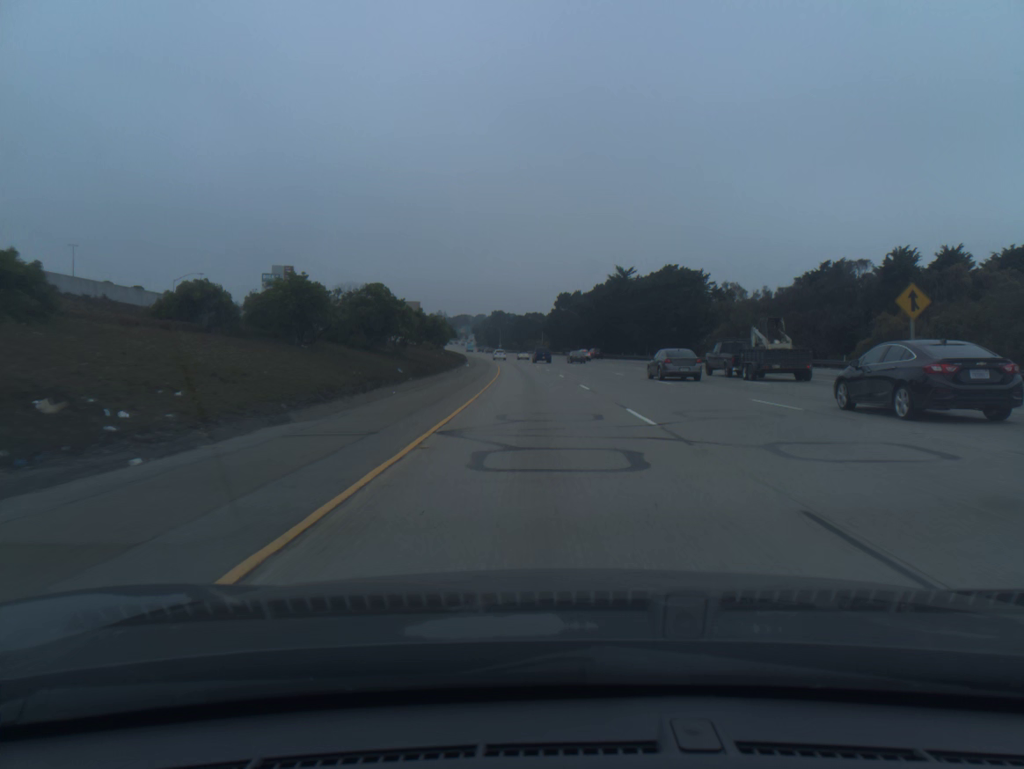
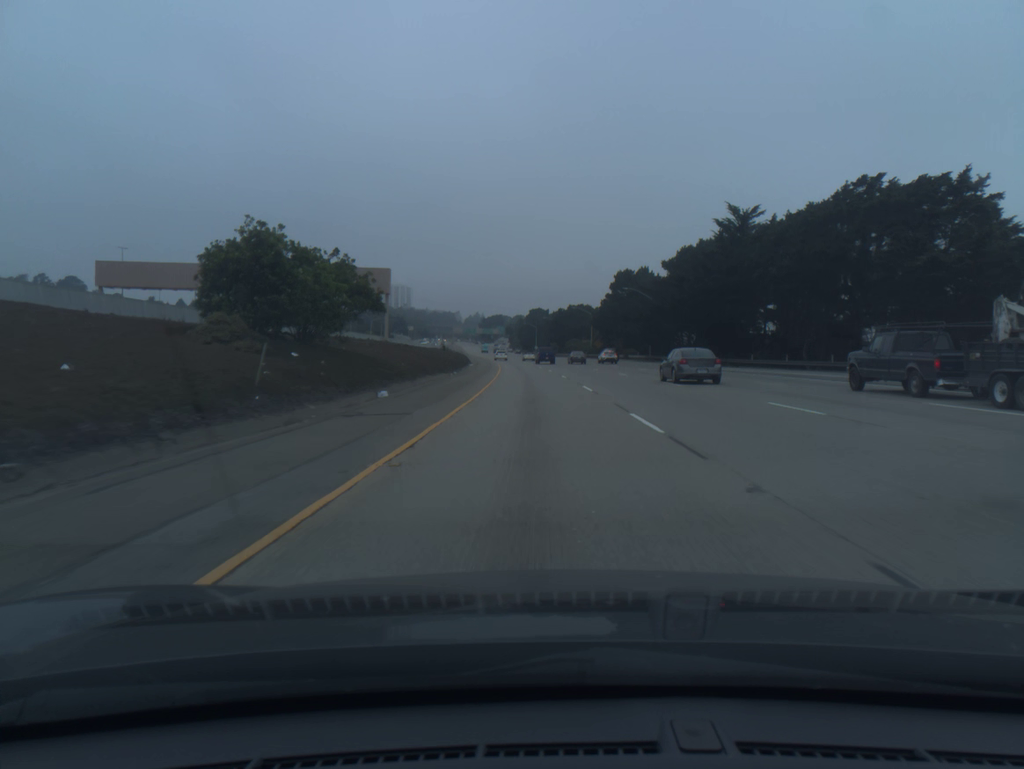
(-1.5, +59.8) m; -3°
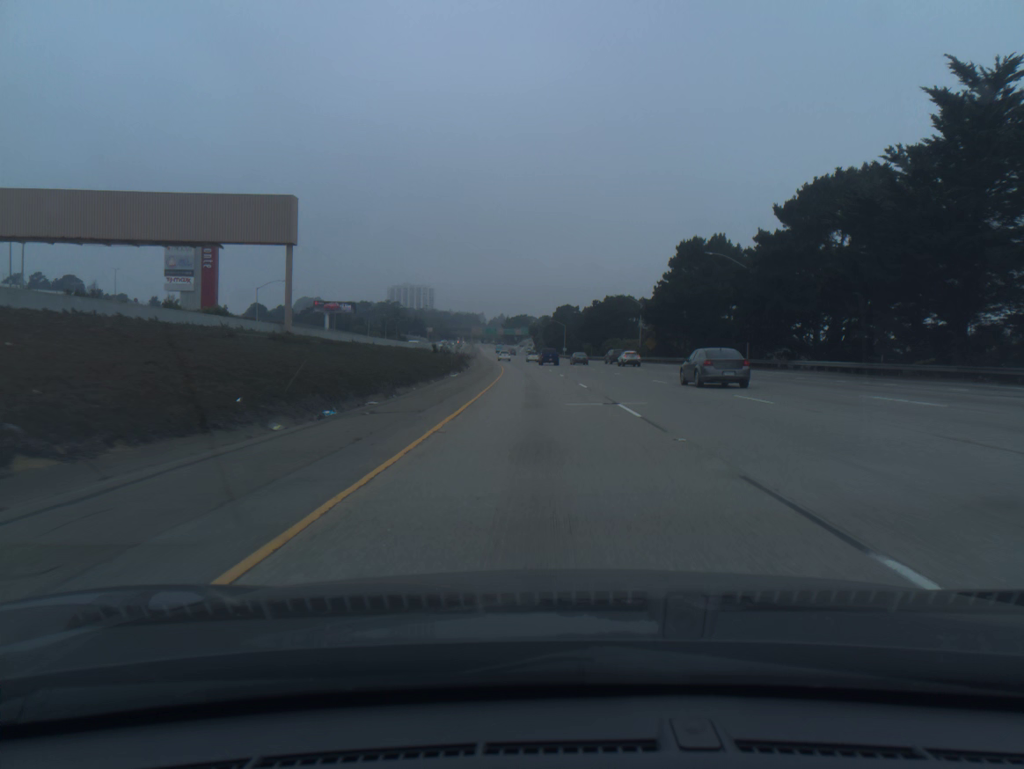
(-0.7, +39.8) m; -2°
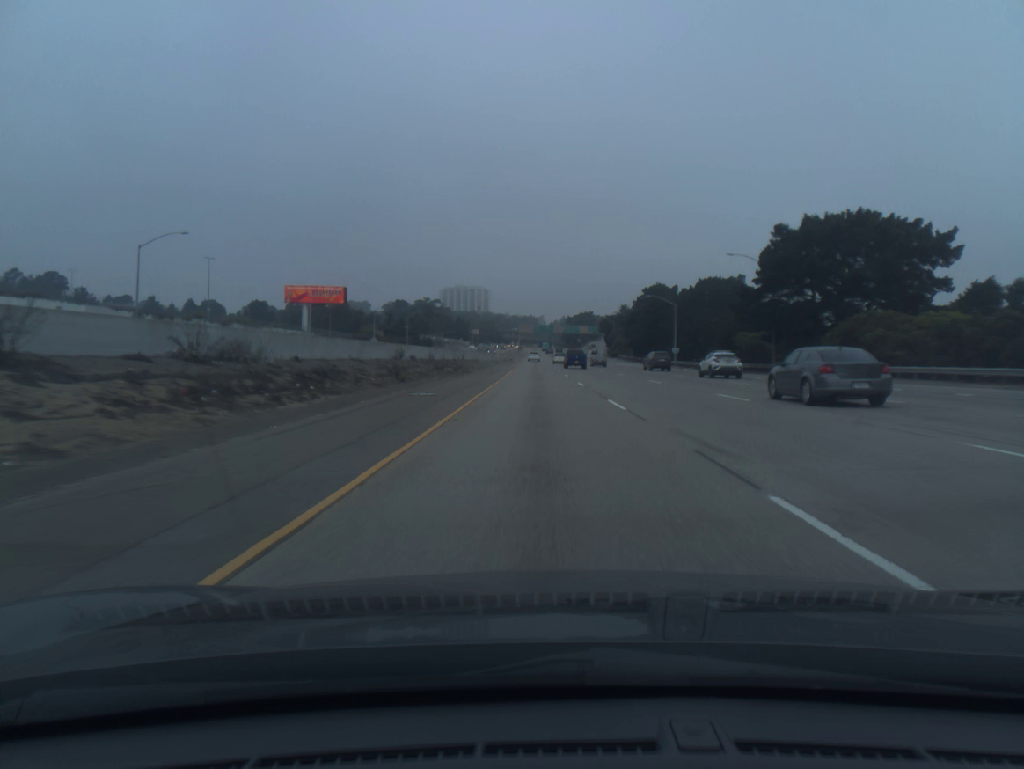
(-3.8, +99.8) m; -4°
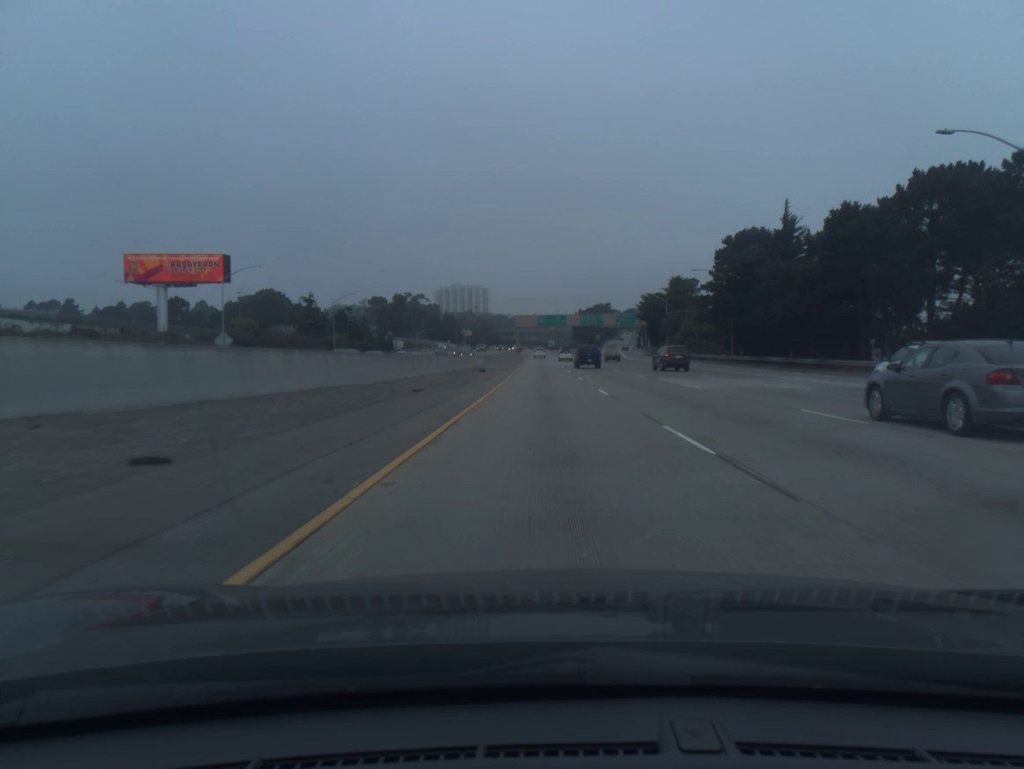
(-1.0, +80.3) m; -1°
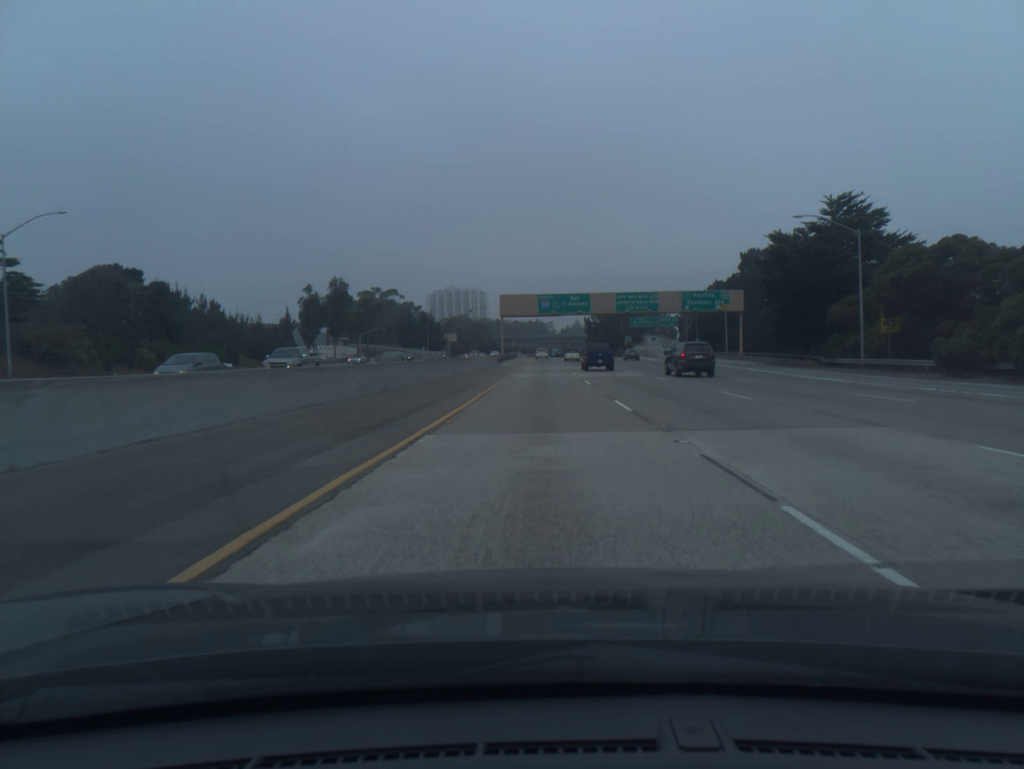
(0.0, +80.5) m; 0°
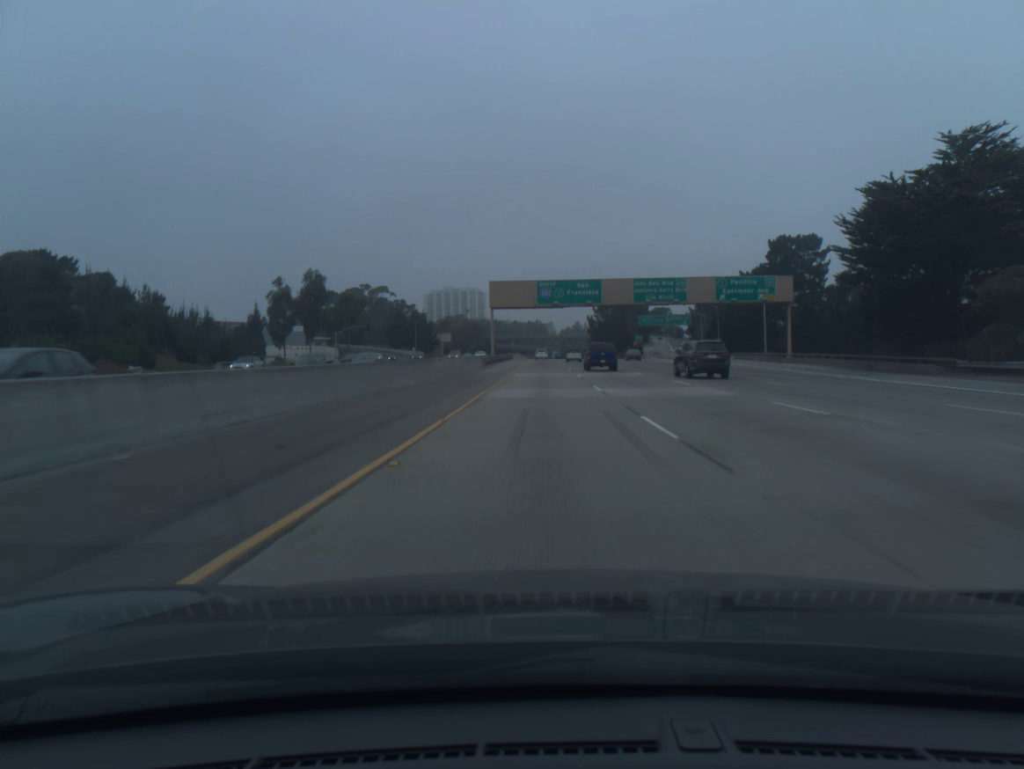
(0.0, +20.1) m; 0°
